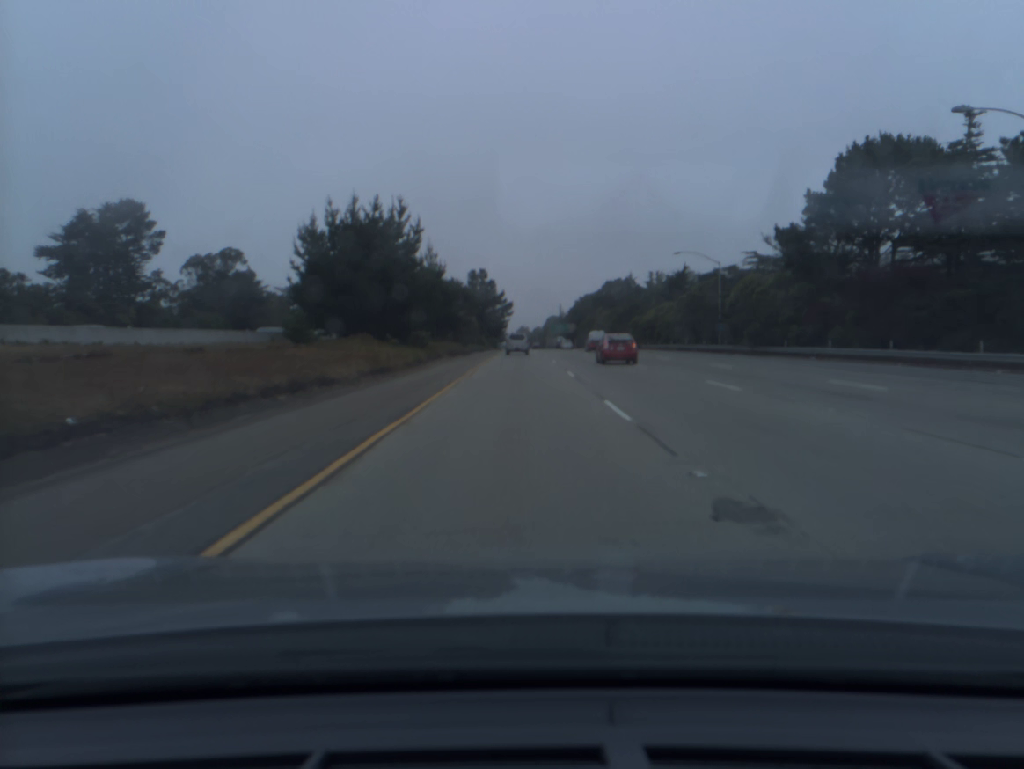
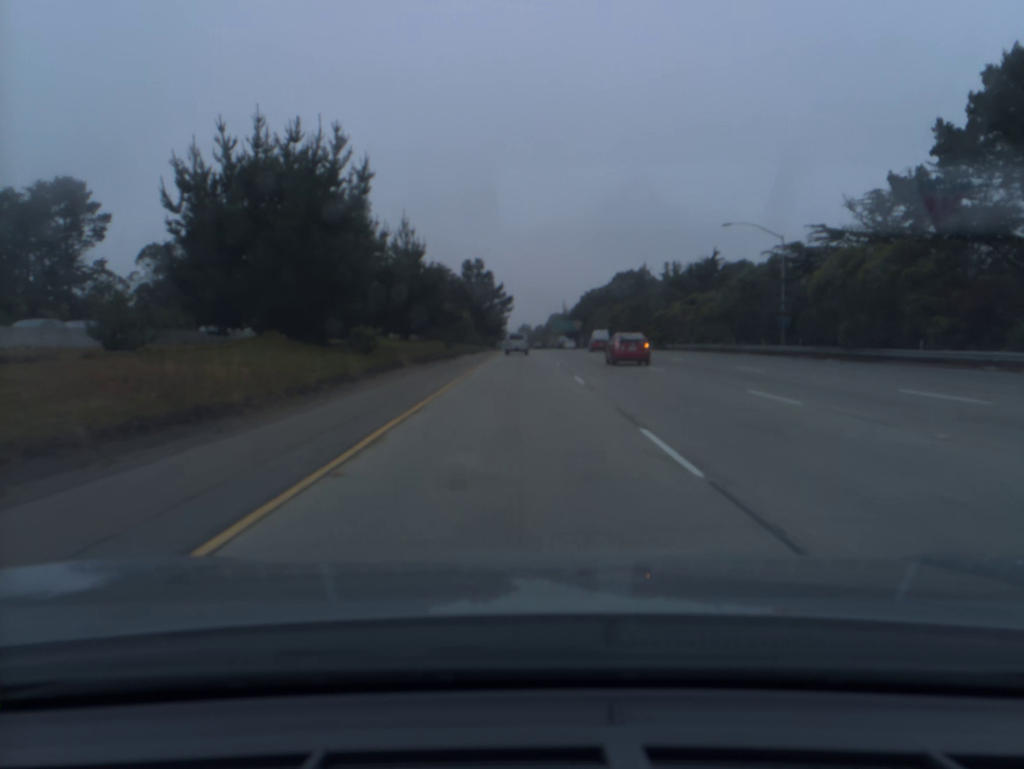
(0.0, +18.9) m; 0°
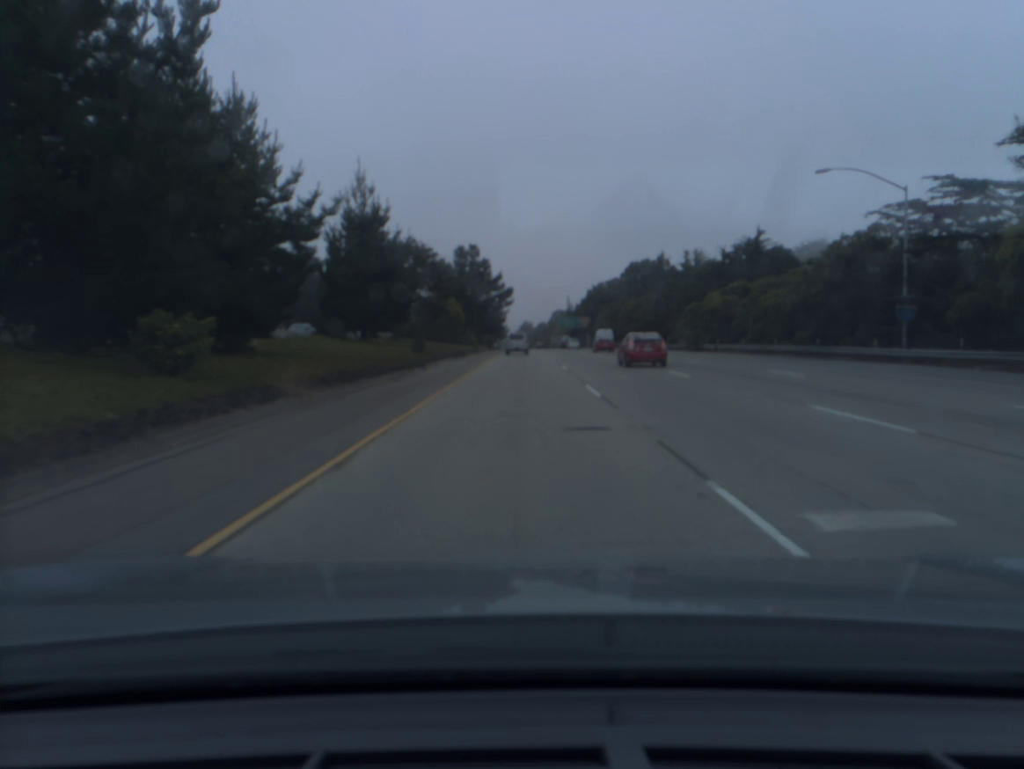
(0.0, +19.0) m; 0°
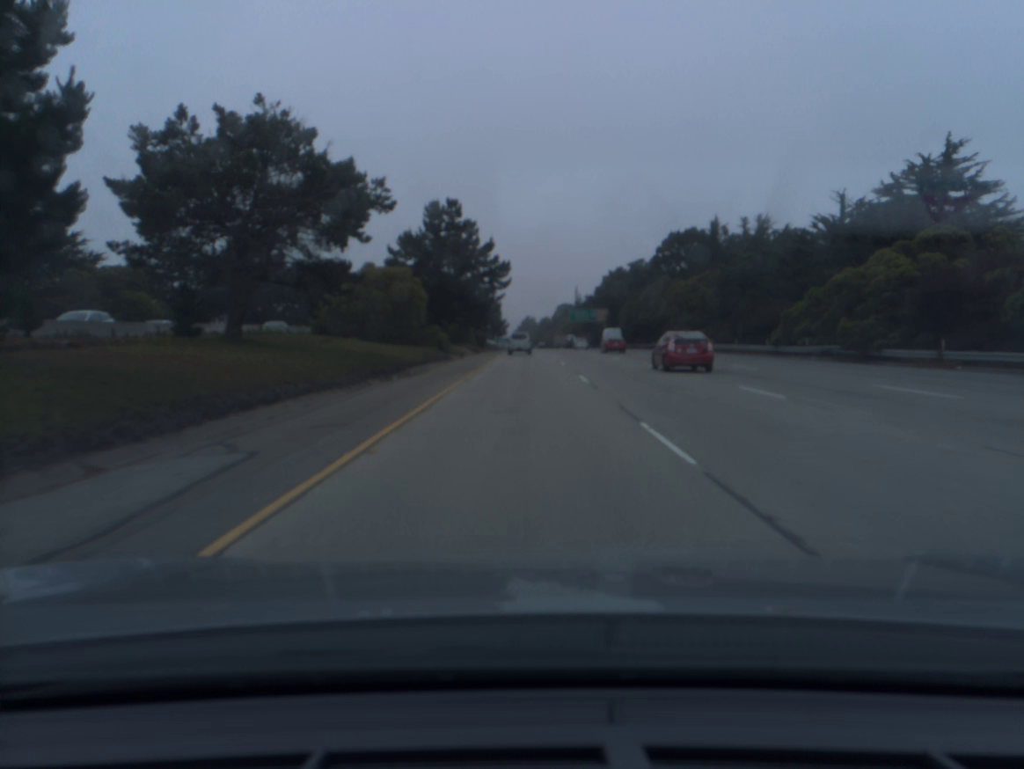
(-0.1, +38.0) m; 0°
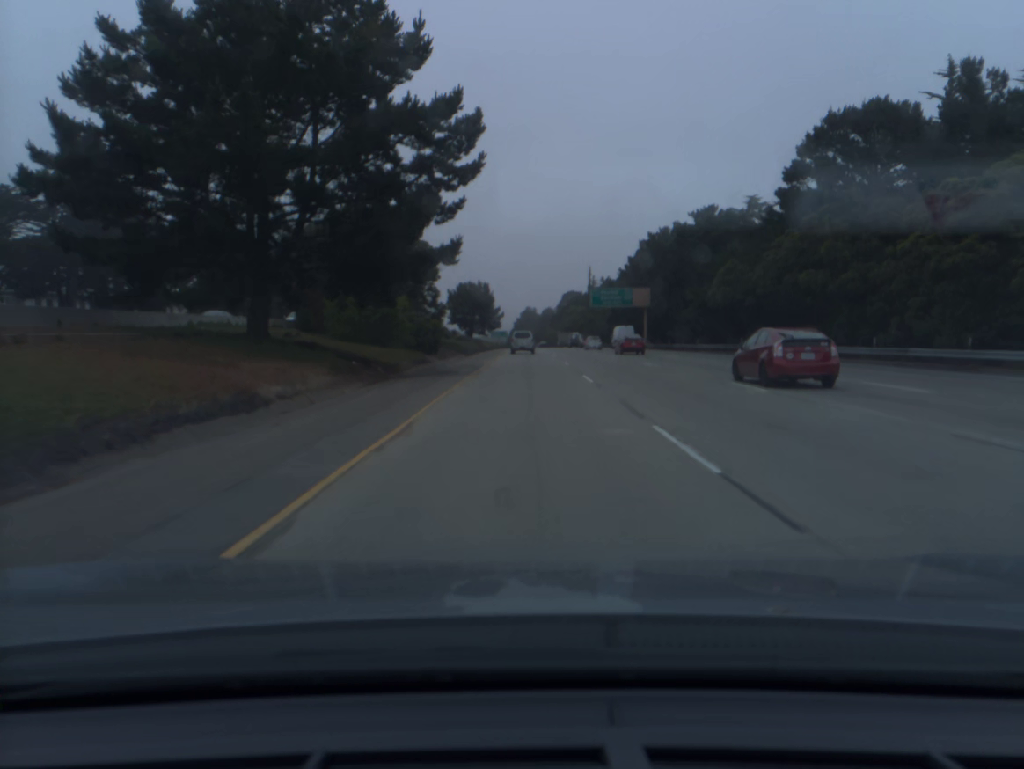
(+0.1, +56.9) m; 0°
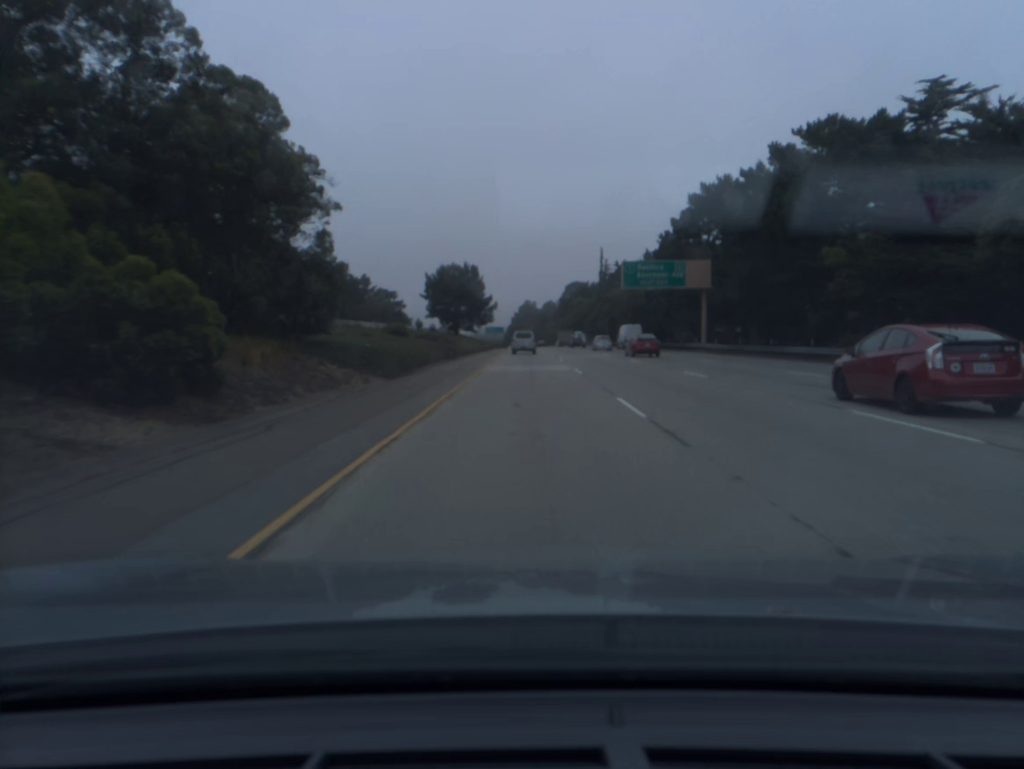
(0.0, +37.8) m; 0°
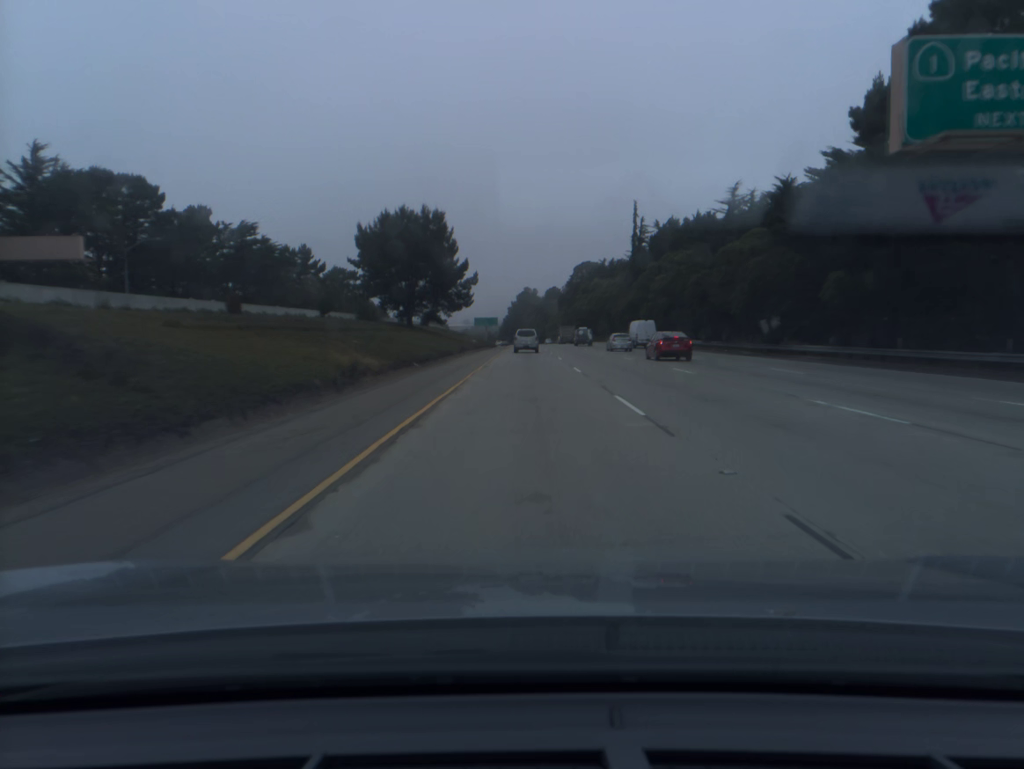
(0.0, +56.4) m; 0°
